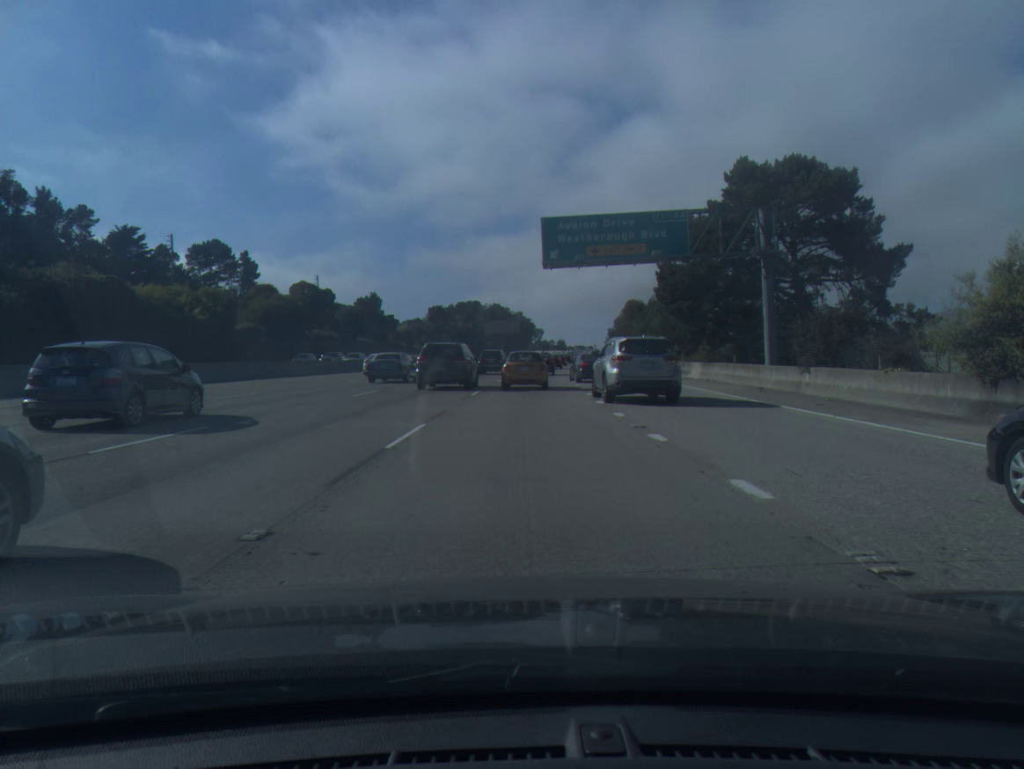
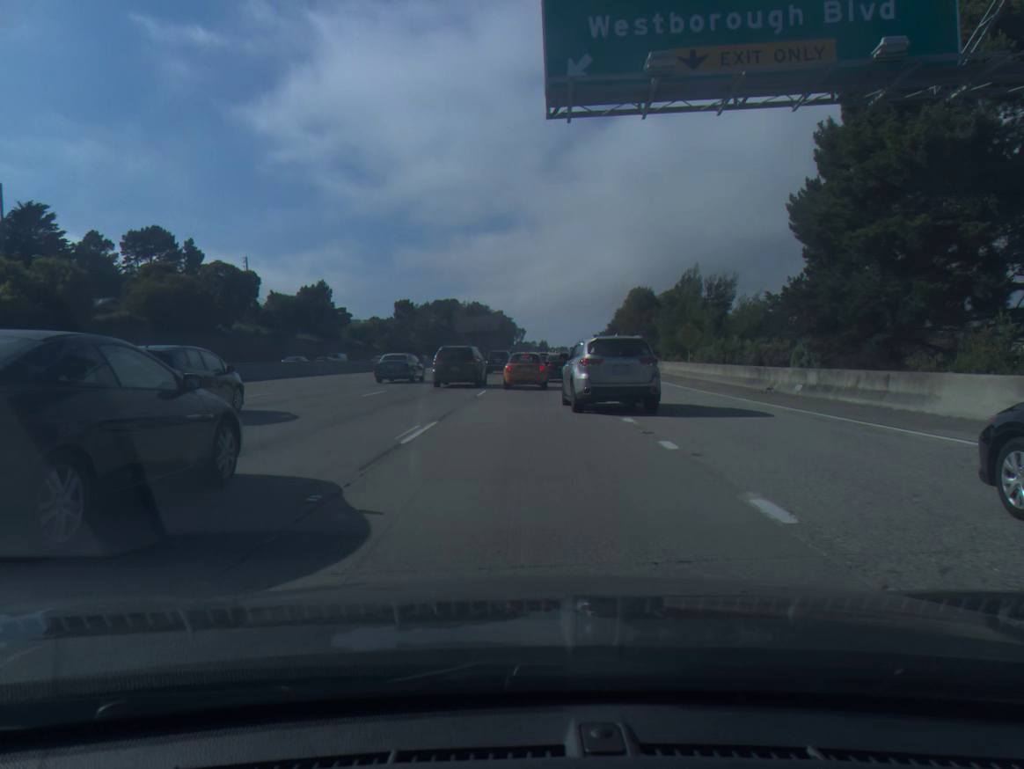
(+0.3, +28.2) m; +1°
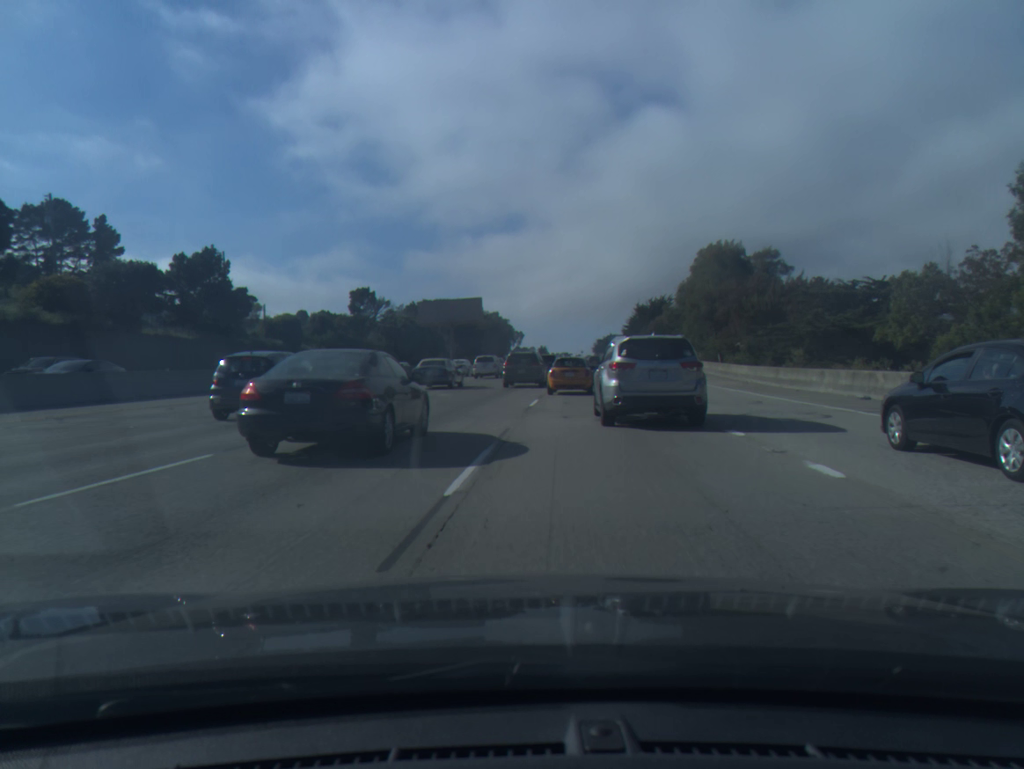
(+0.4, +47.8) m; 0°
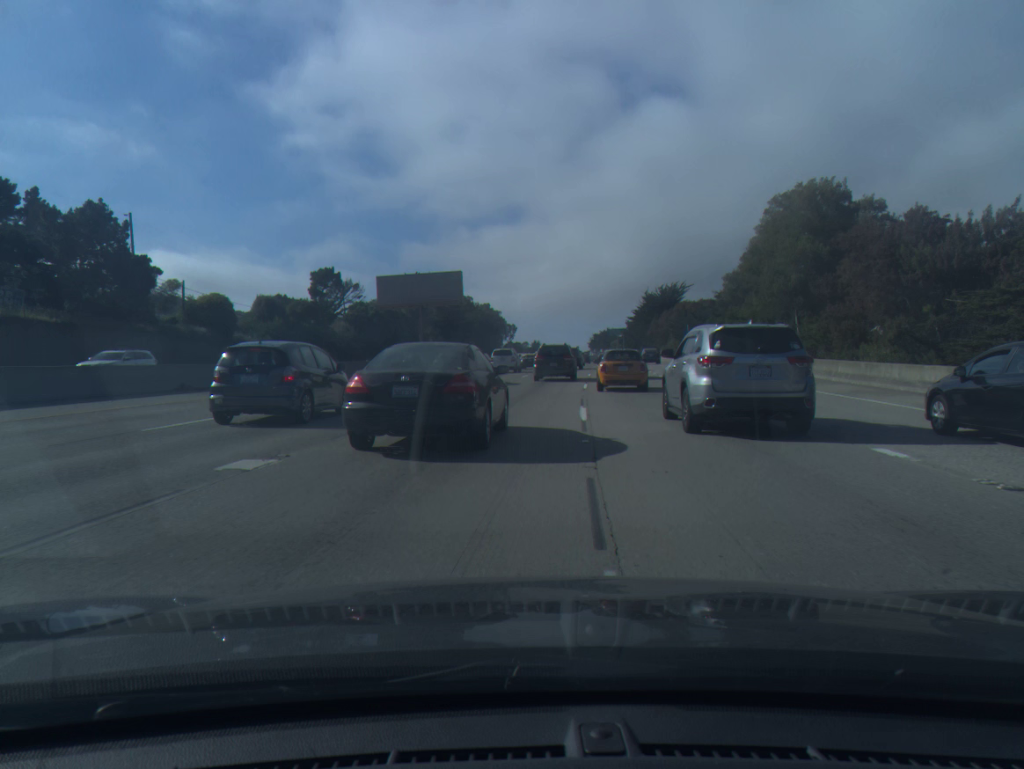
(+0.1, +21.2) m; +1°
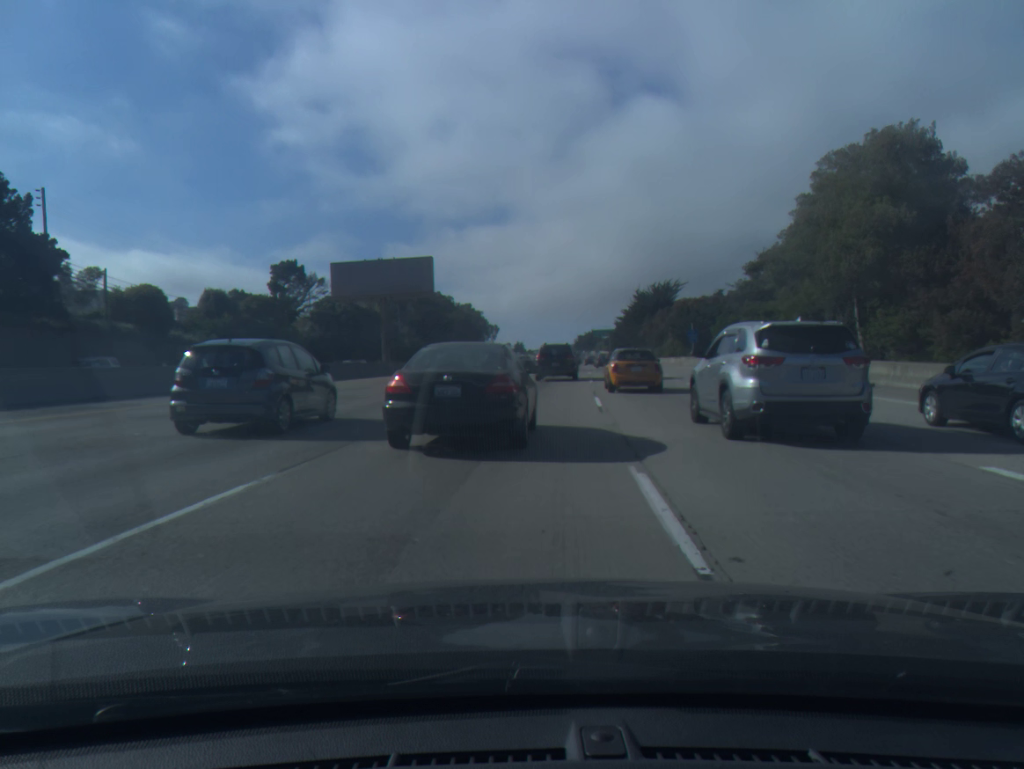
(+0.1, +10.7) m; +1°
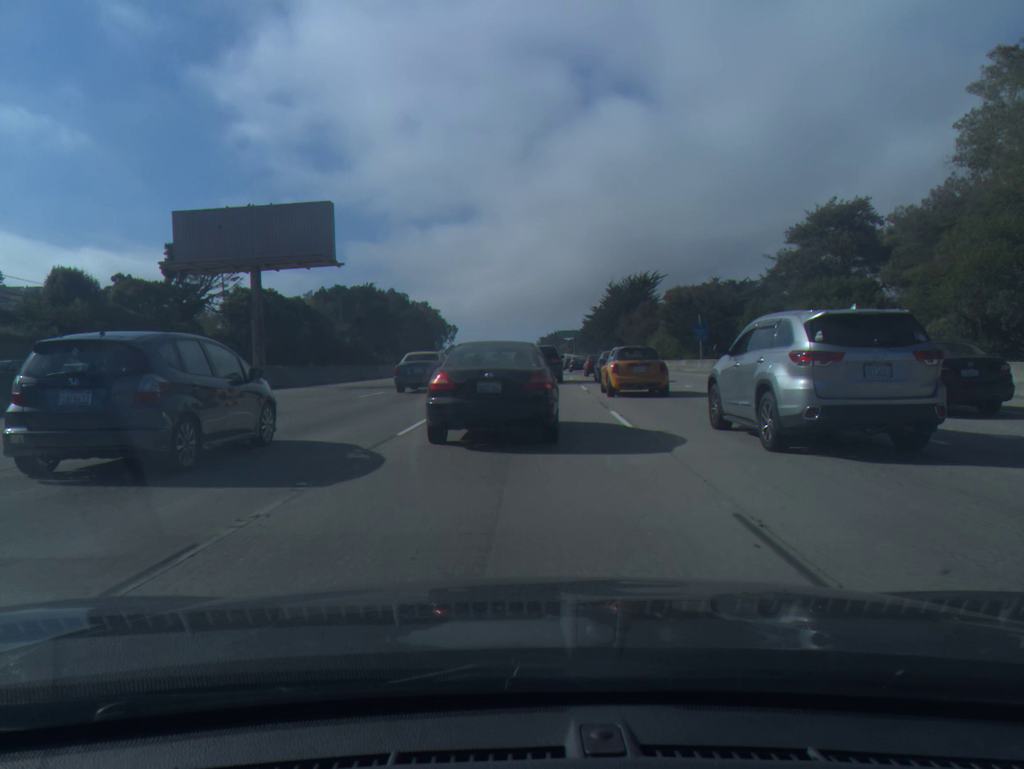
(+0.5, +20.7) m; +3°
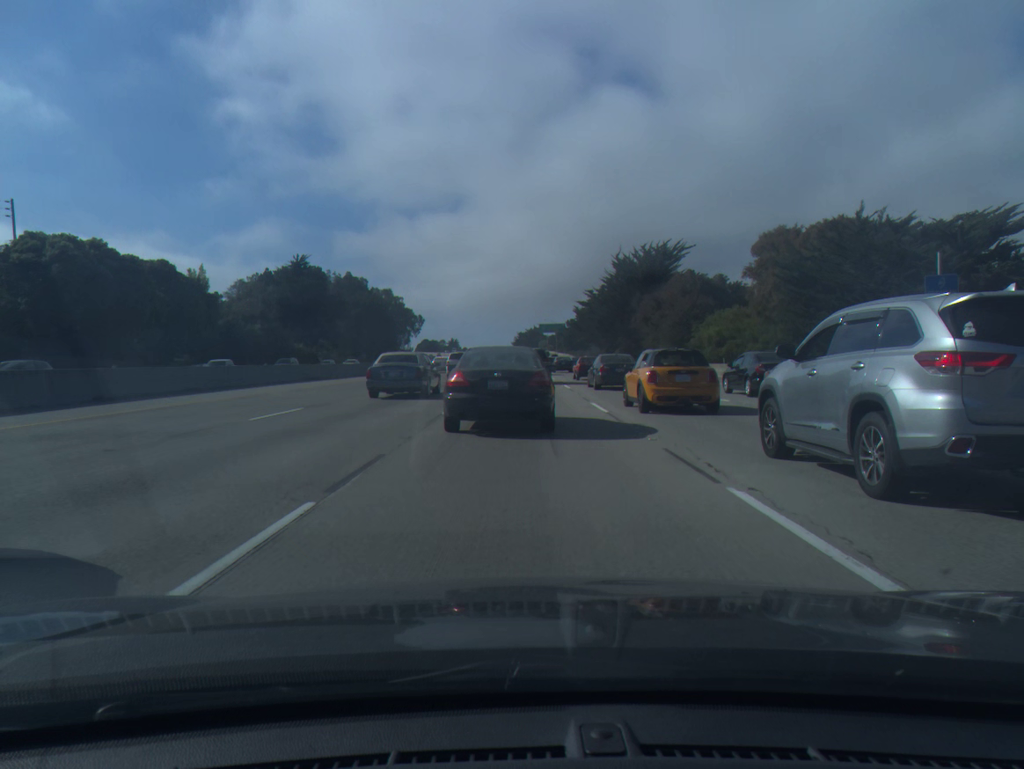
(+0.9, +38.9) m; +2°
